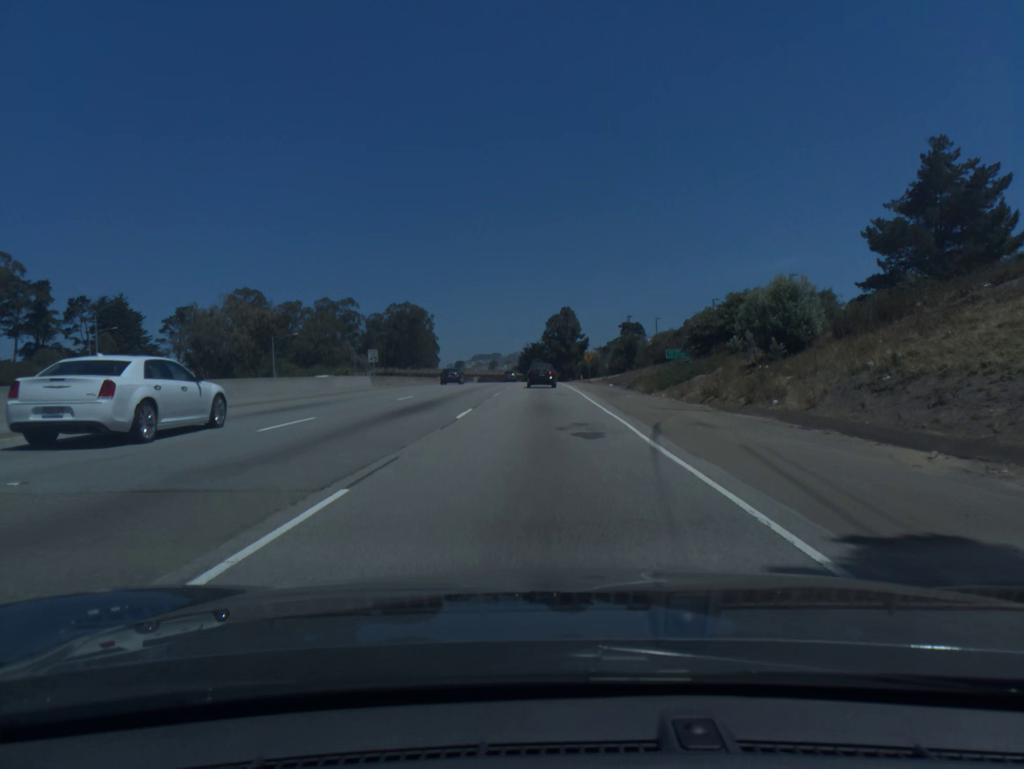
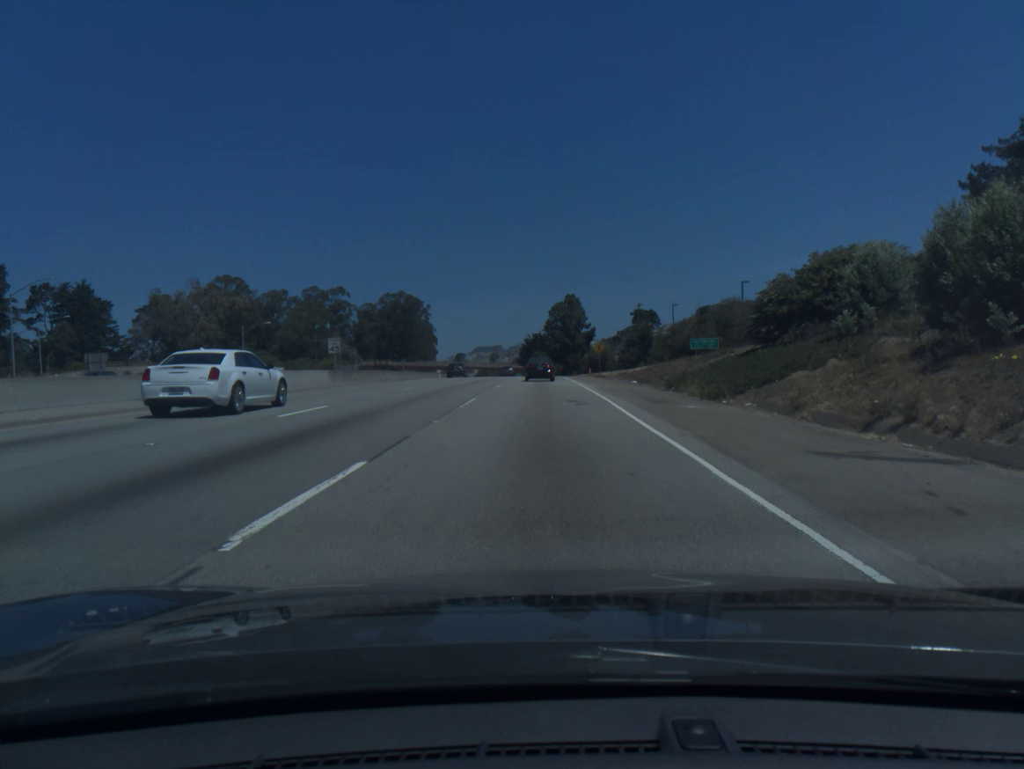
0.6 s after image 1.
(0.0, +13.5) m; 0°
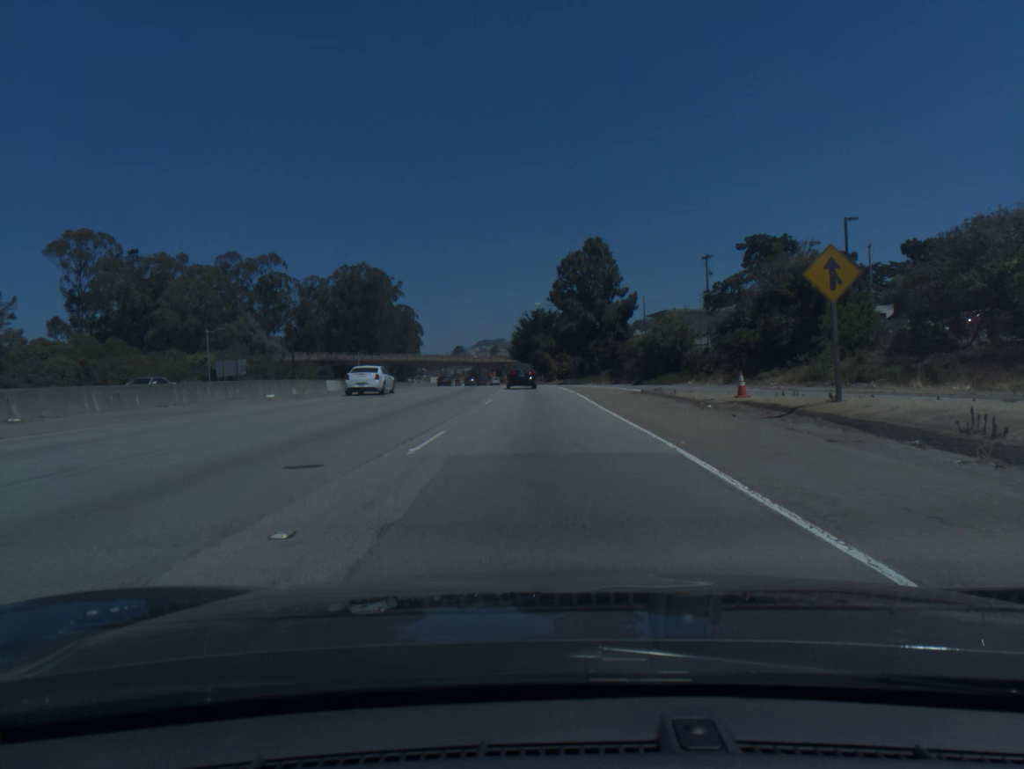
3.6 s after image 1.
(-0.2, +66.9) m; 0°
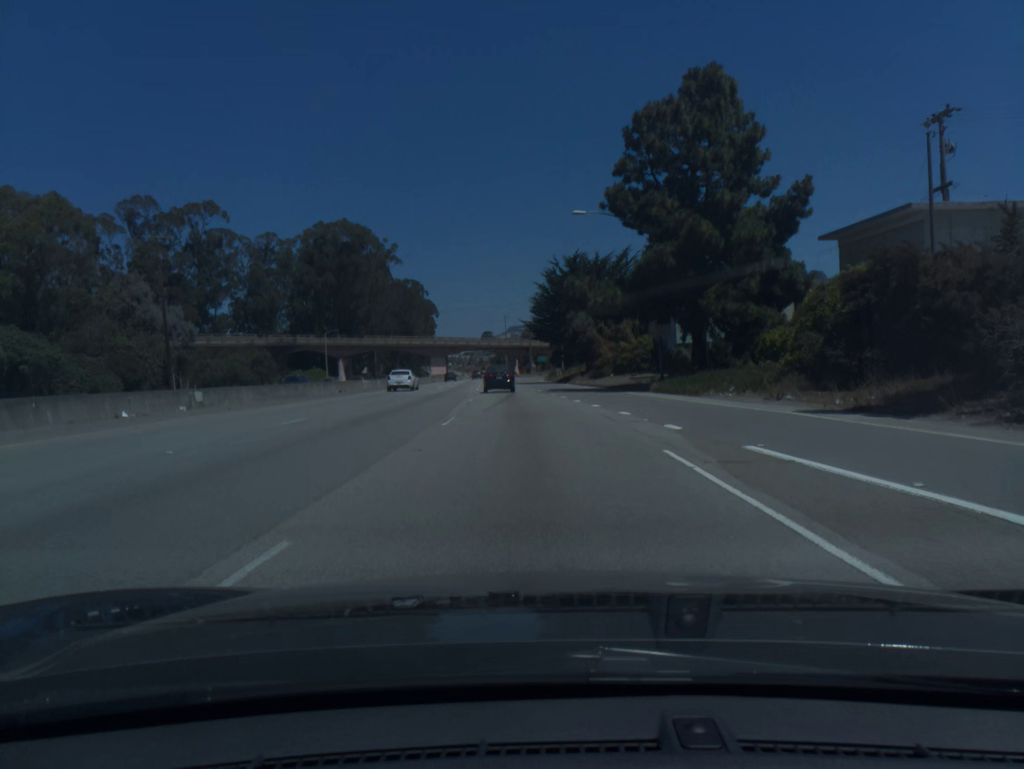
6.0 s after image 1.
(-0.8, +52.6) m; -2°
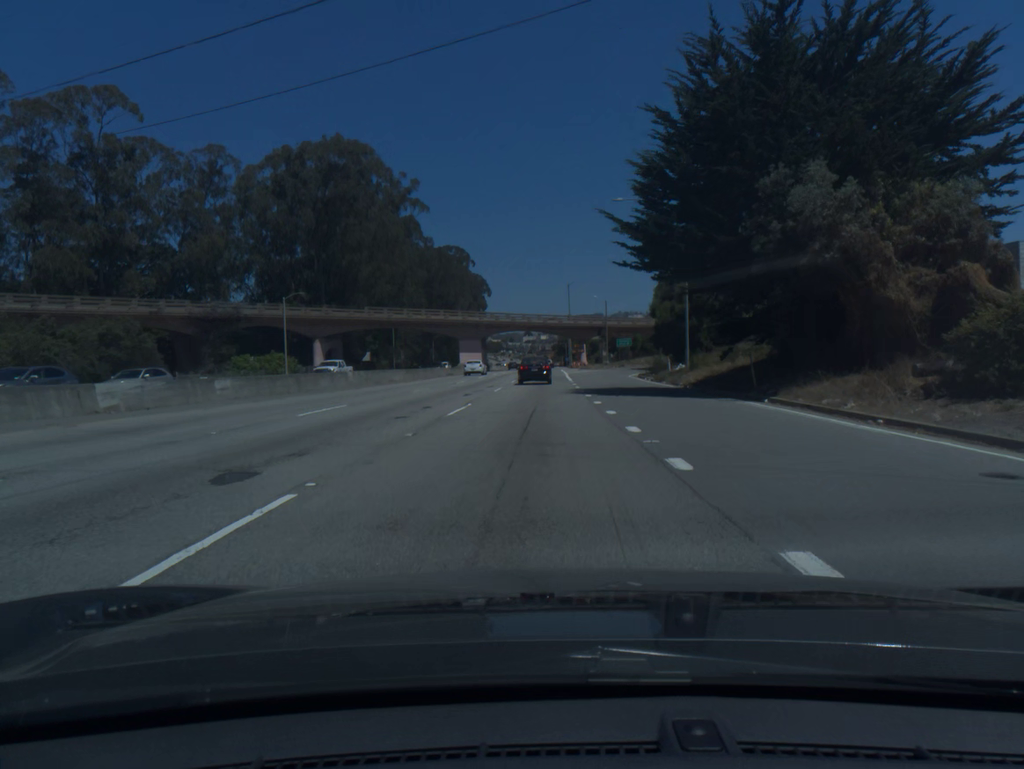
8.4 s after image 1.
(-2.0, +51.8) m; -5°
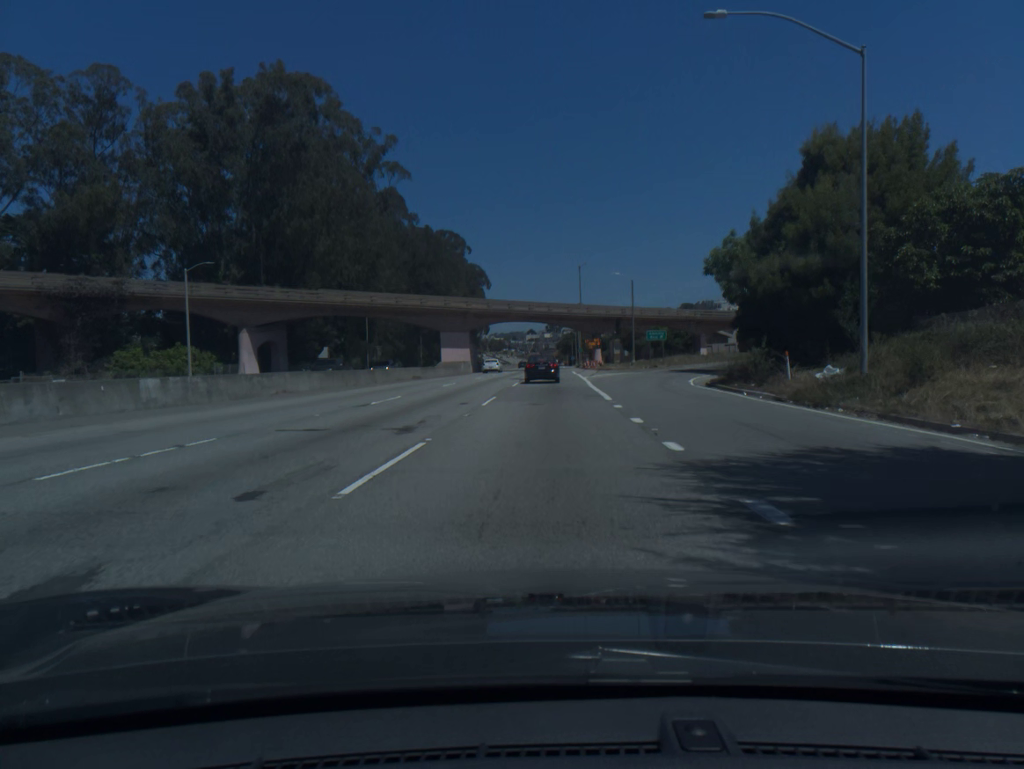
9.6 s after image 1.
(-0.1, +25.3) m; 0°
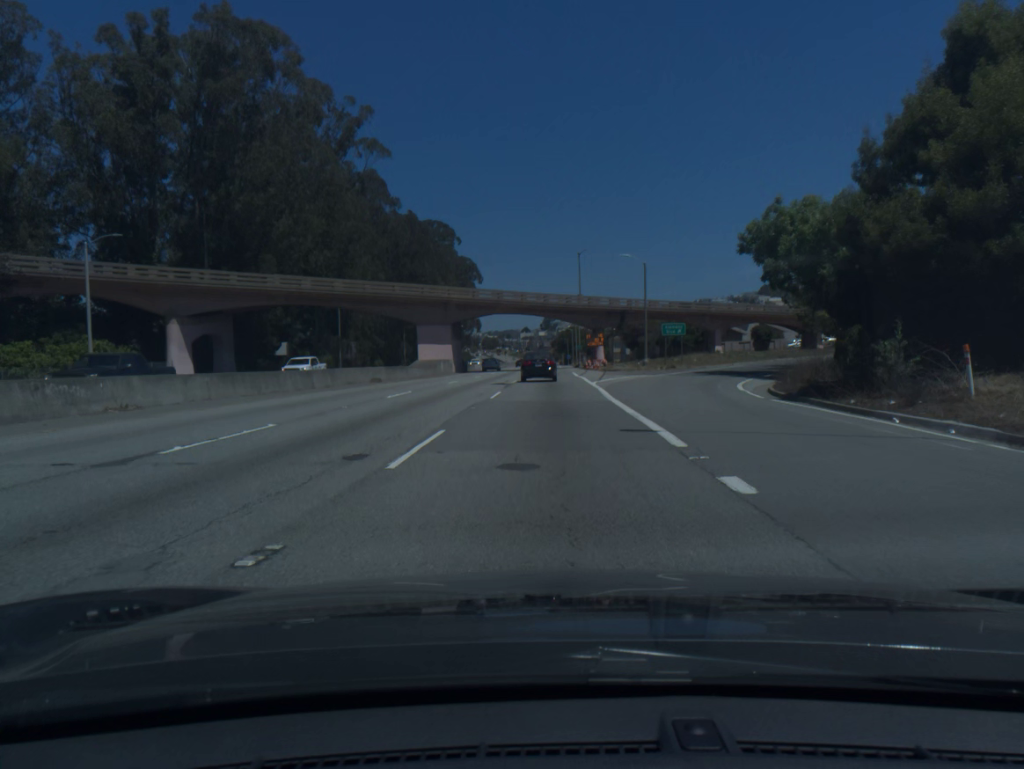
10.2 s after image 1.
(0.0, +12.4) m; 0°
